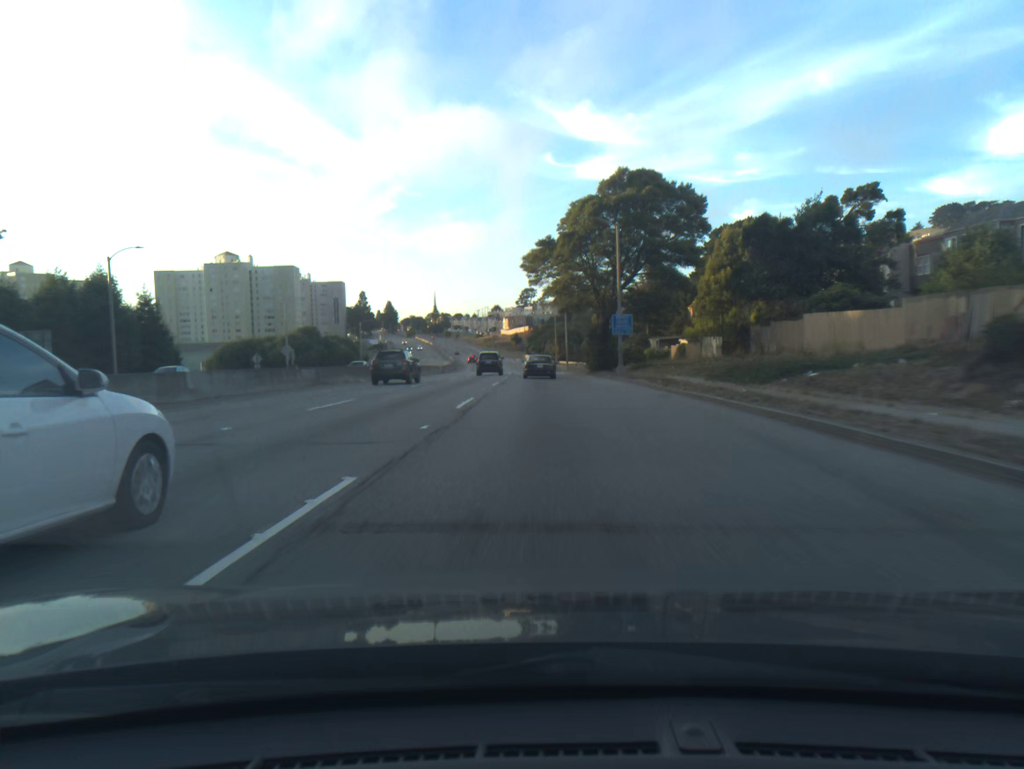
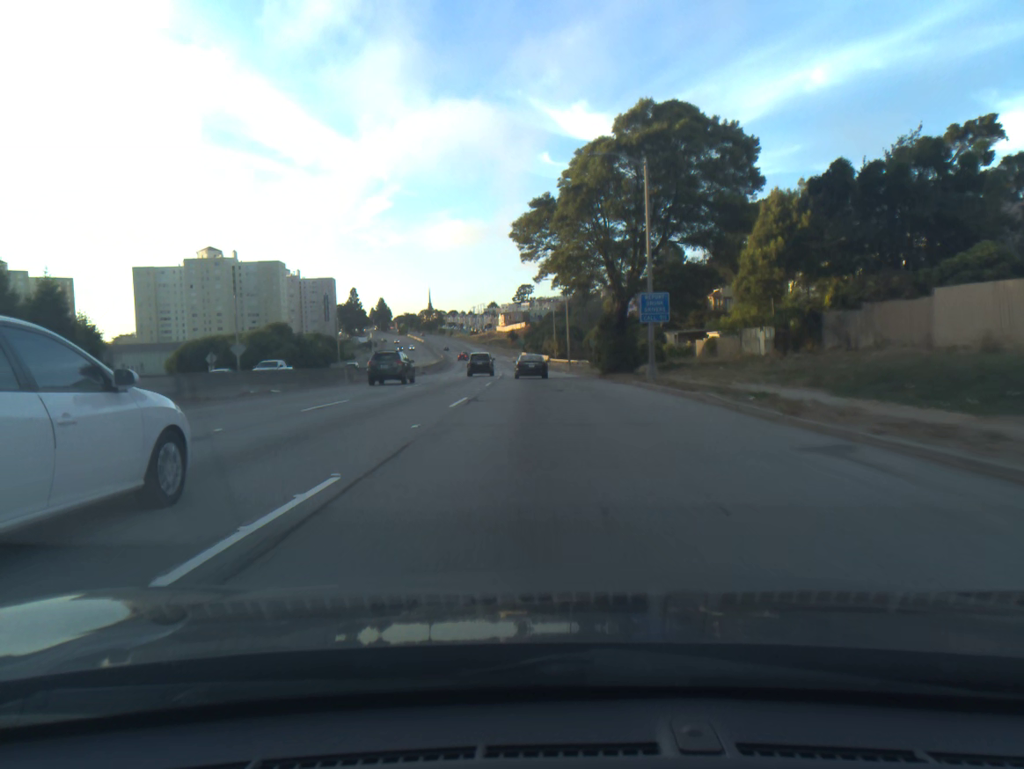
(0.0, +14.5) m; 0°
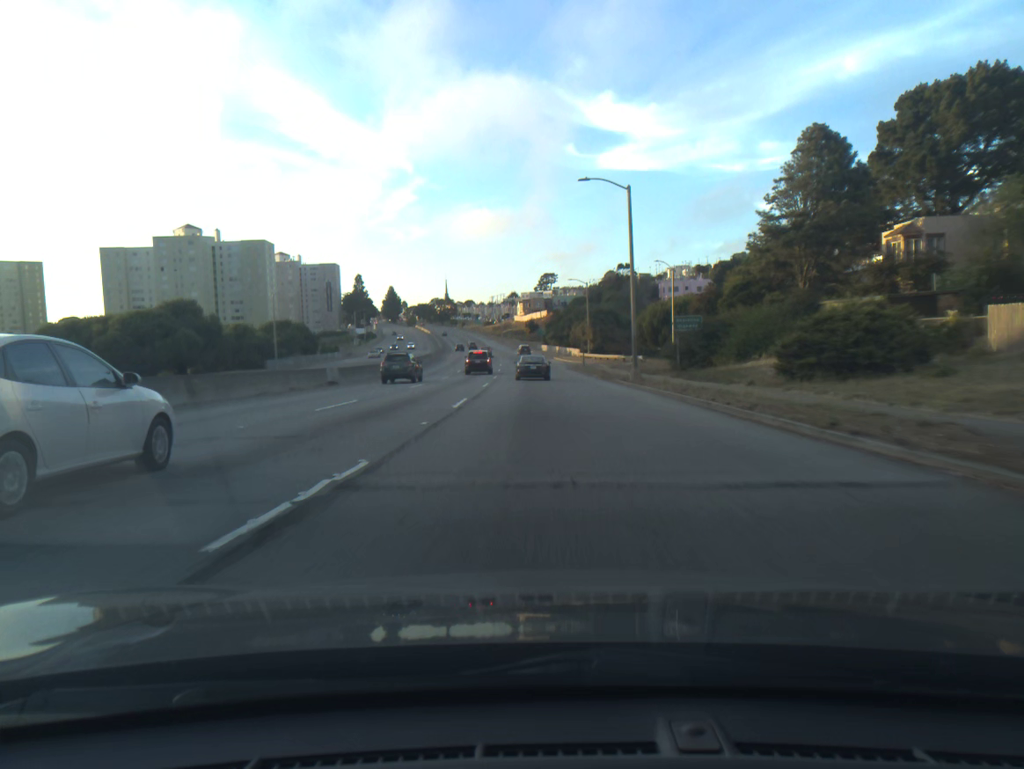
(-0.6, +42.9) m; -2°
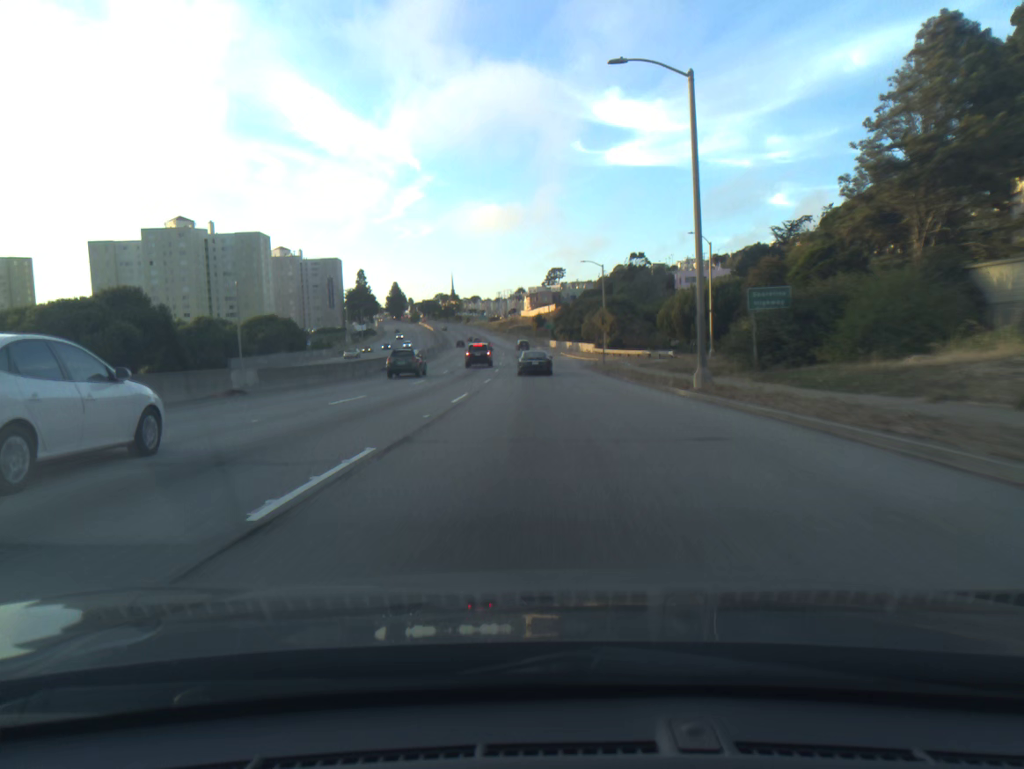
(-0.1, +14.1) m; -1°
